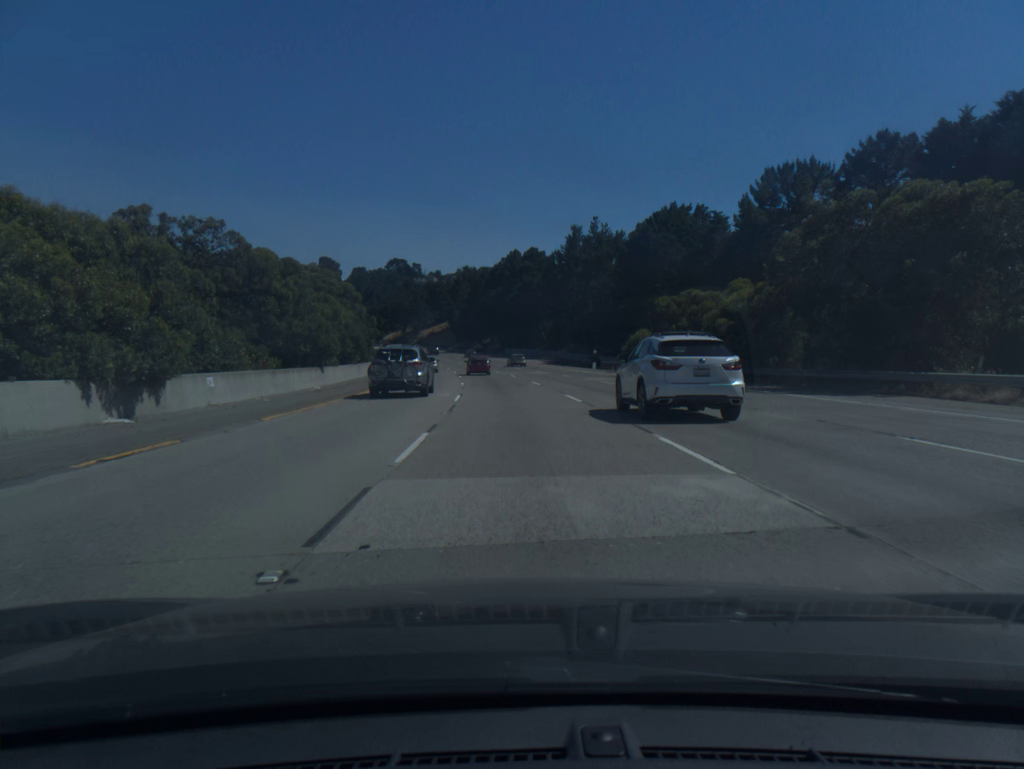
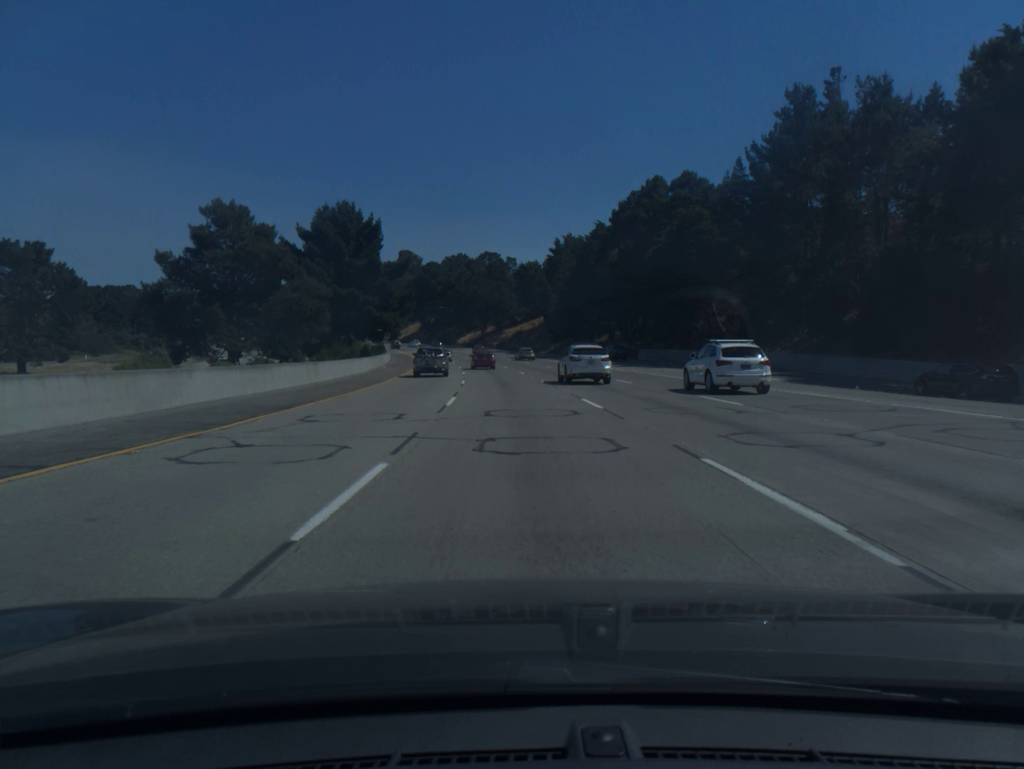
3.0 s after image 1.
(-4.9, +76.7) m; -7°
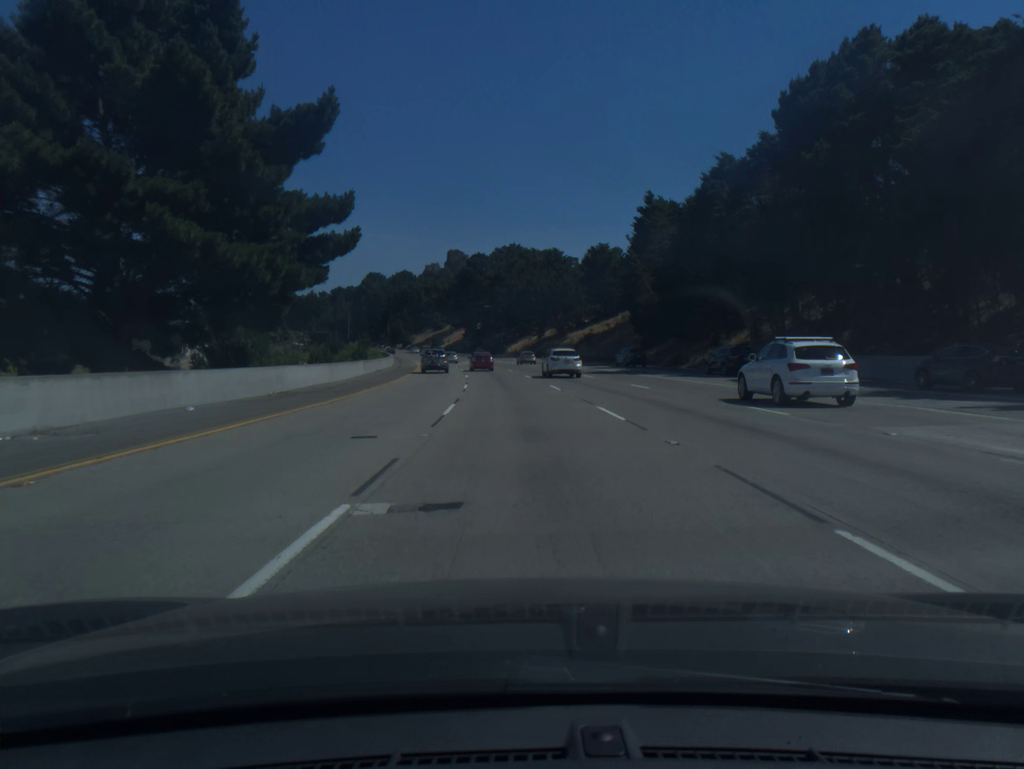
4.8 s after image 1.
(-1.8, +46.2) m; -4°
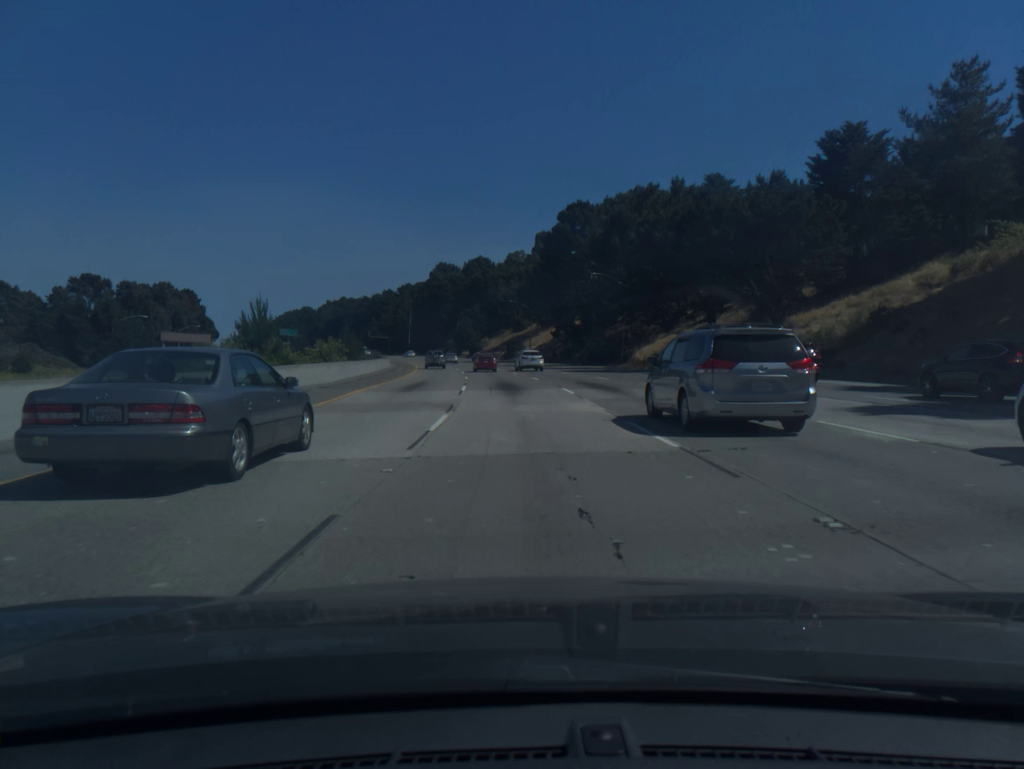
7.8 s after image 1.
(-4.4, +76.9) m; -7°
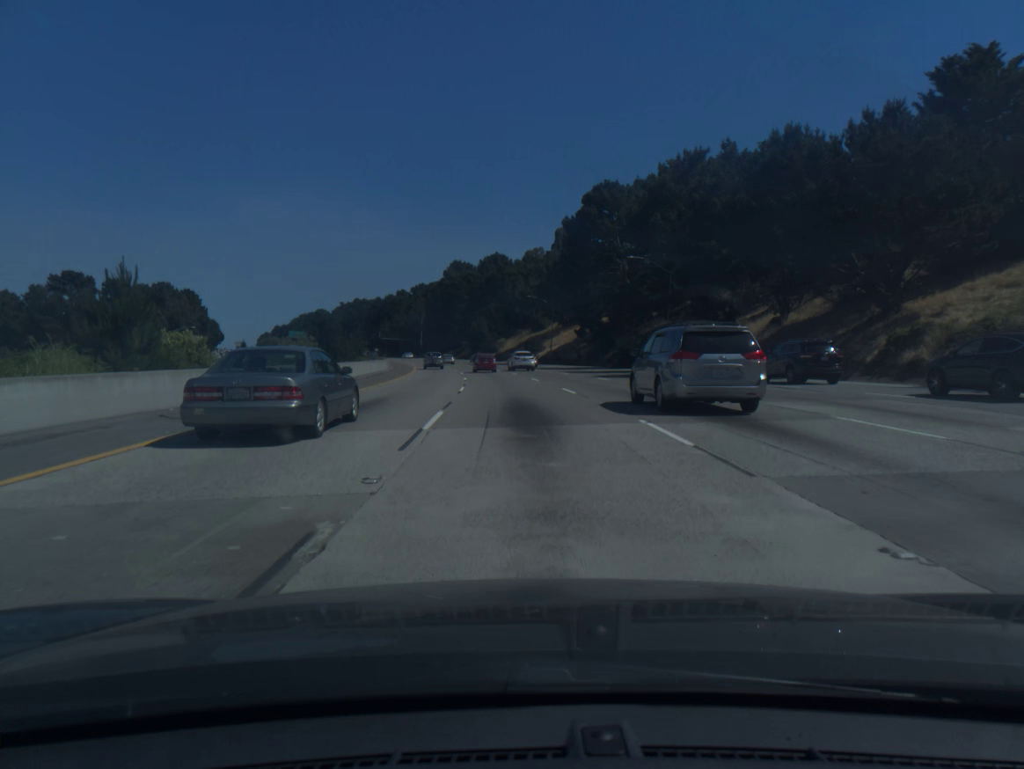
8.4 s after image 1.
(-0.2, +15.5) m; -1°
